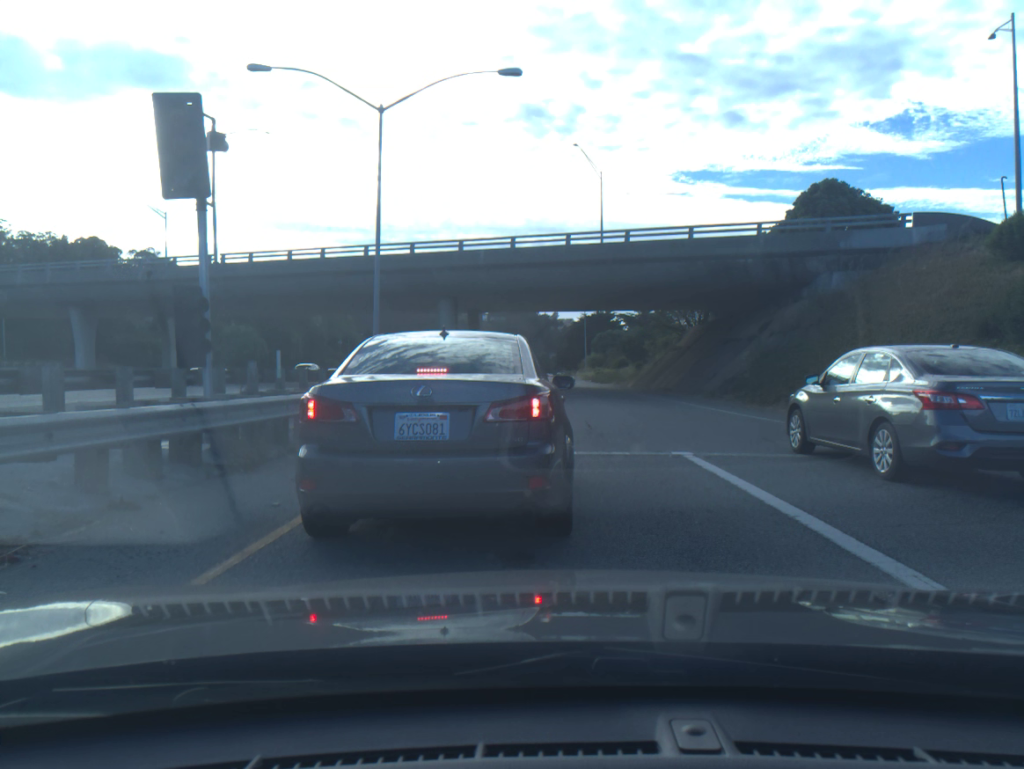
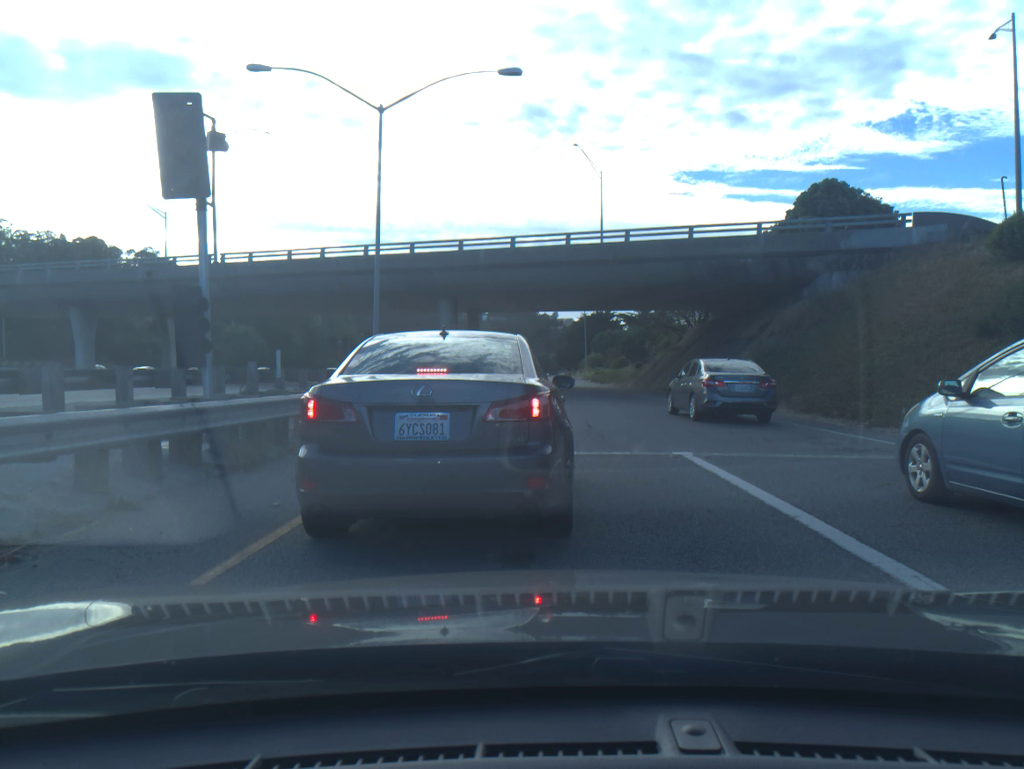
(0.0, 0.0) m; 0°
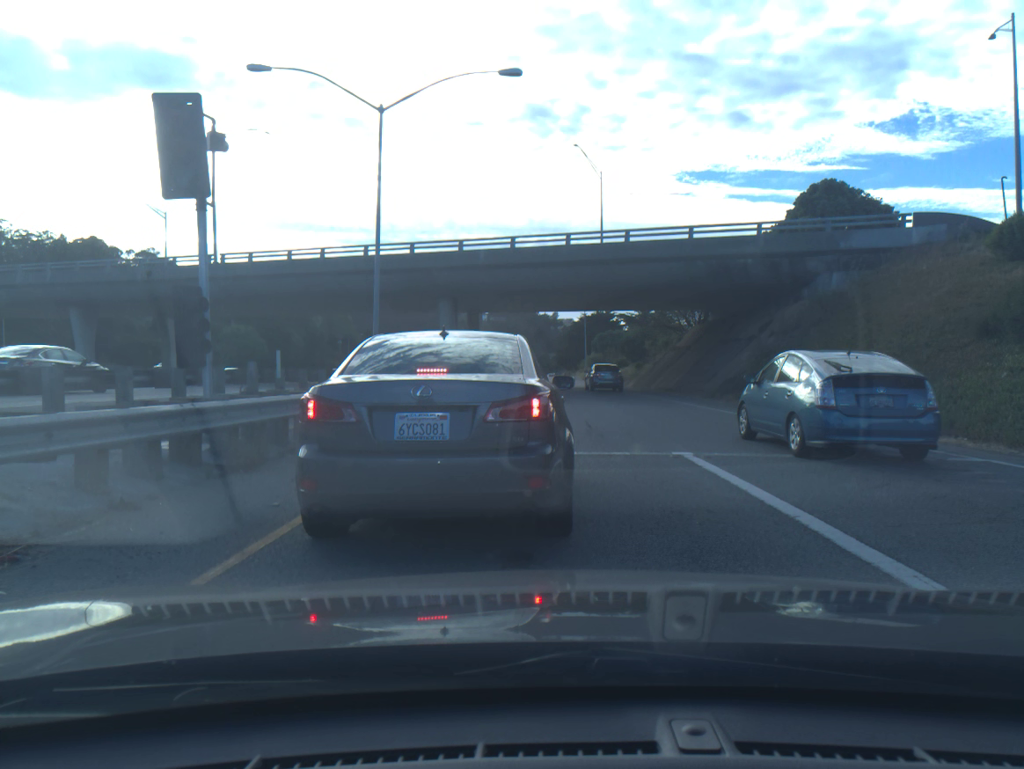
(0.0, 0.0) m; 0°
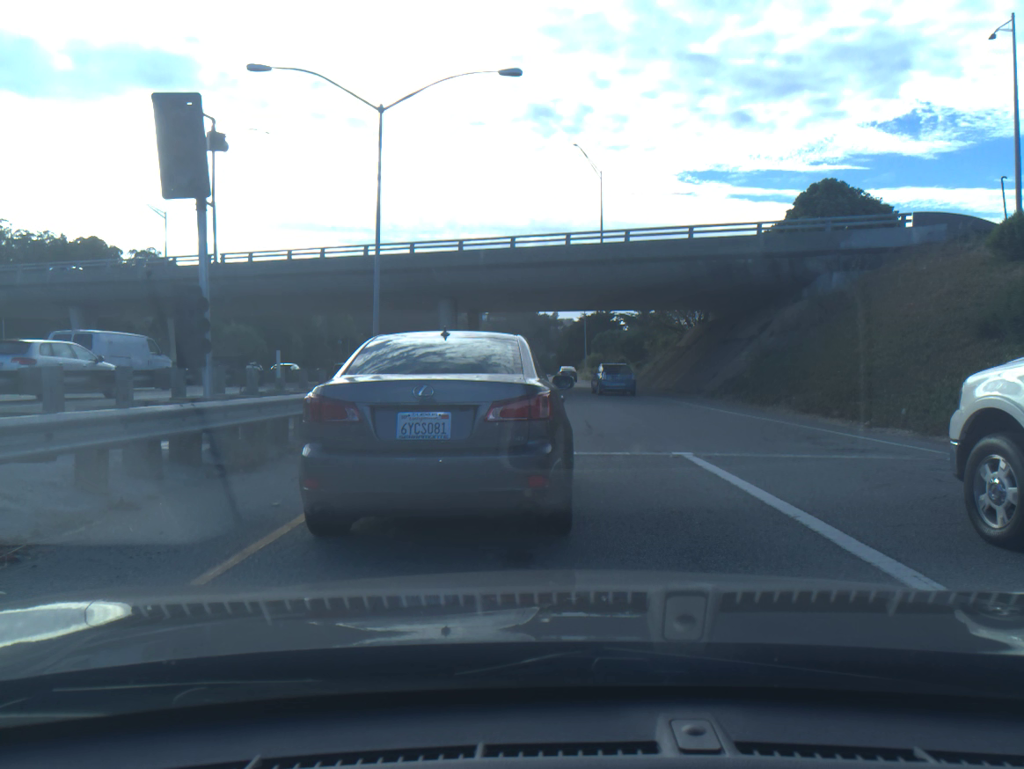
(0.0, 0.0) m; 0°
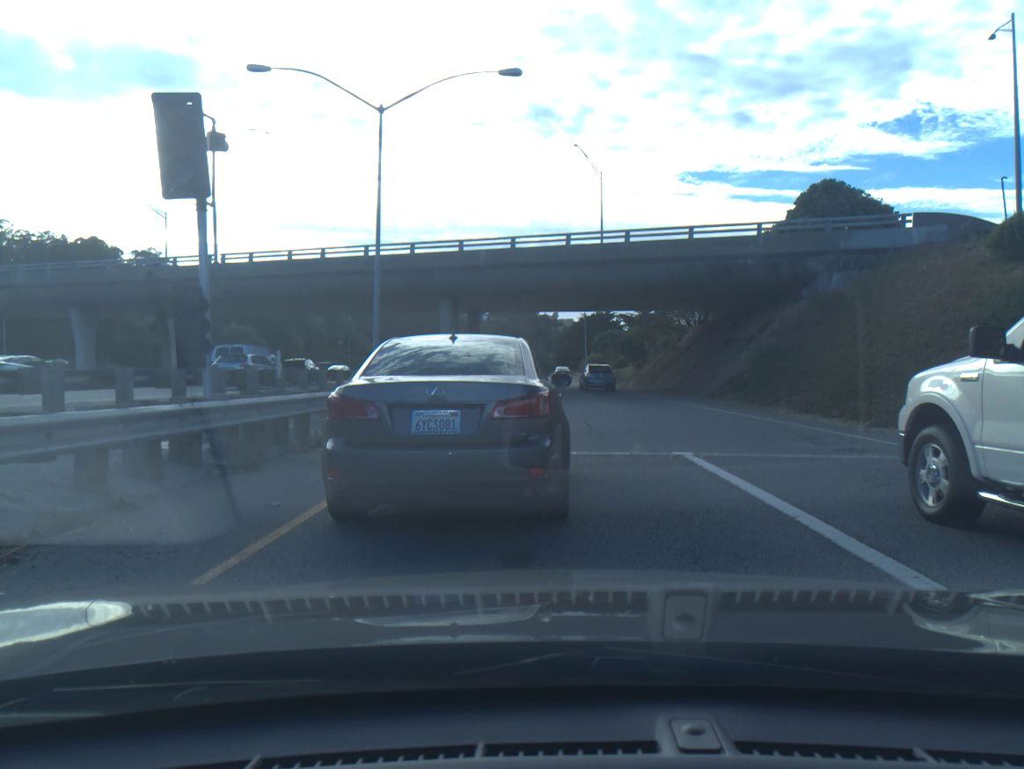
(0.0, 0.0) m; 0°
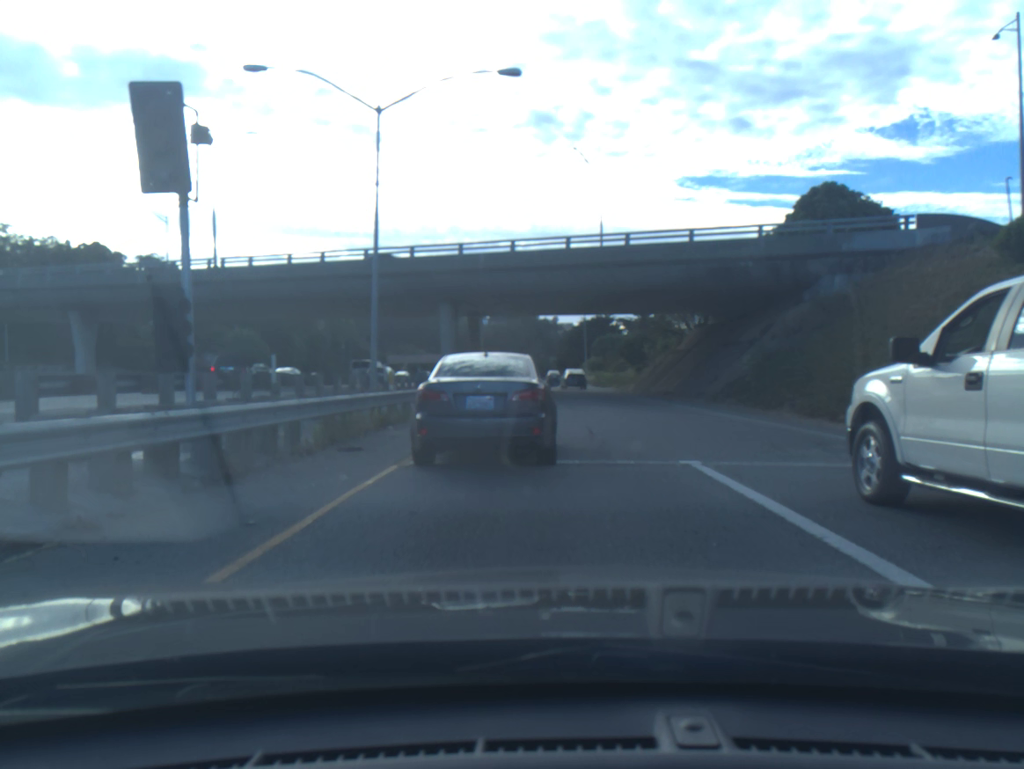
(0.0, +0.6) m; 0°
